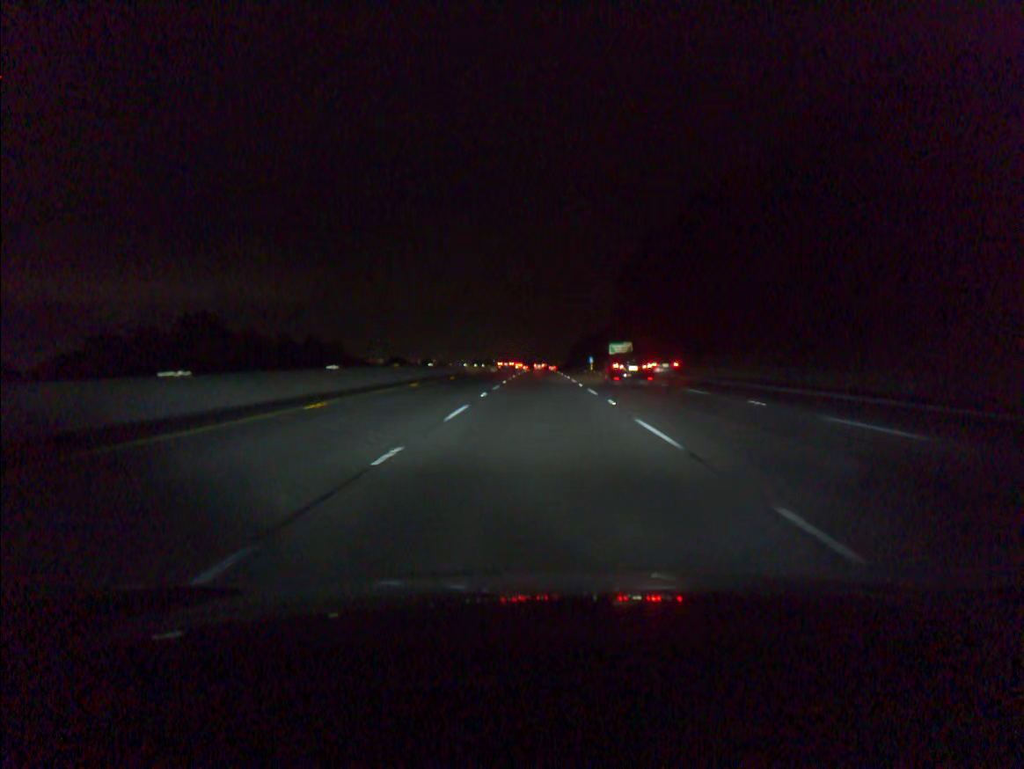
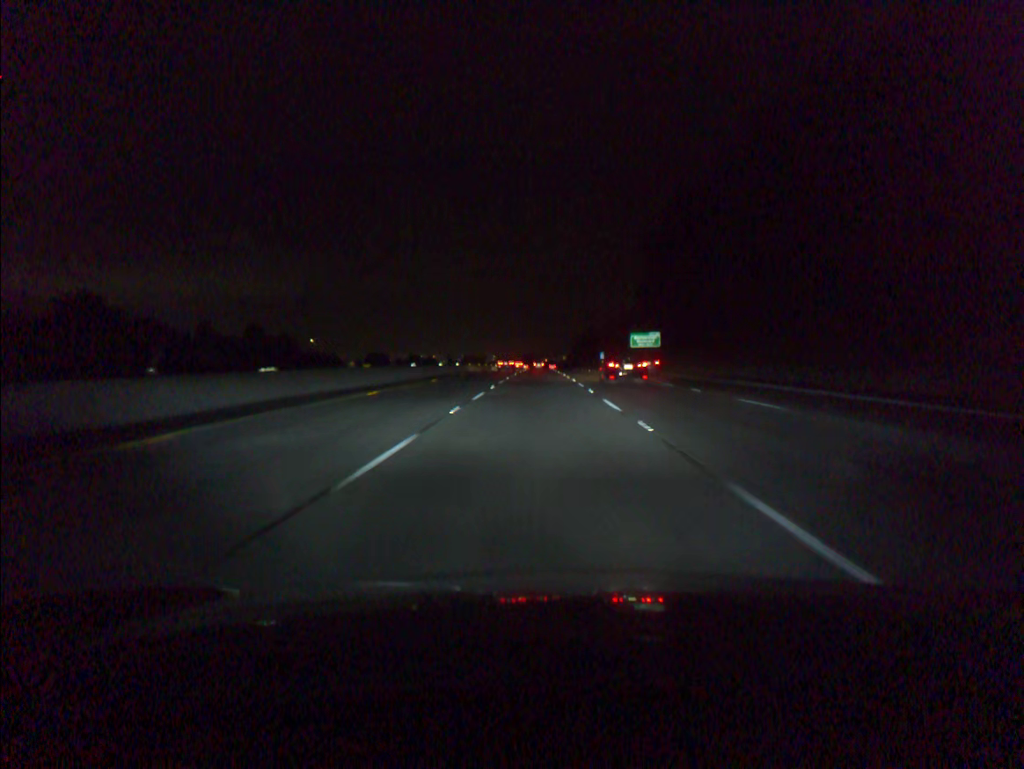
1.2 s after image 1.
(0.0, +37.0) m; 0°
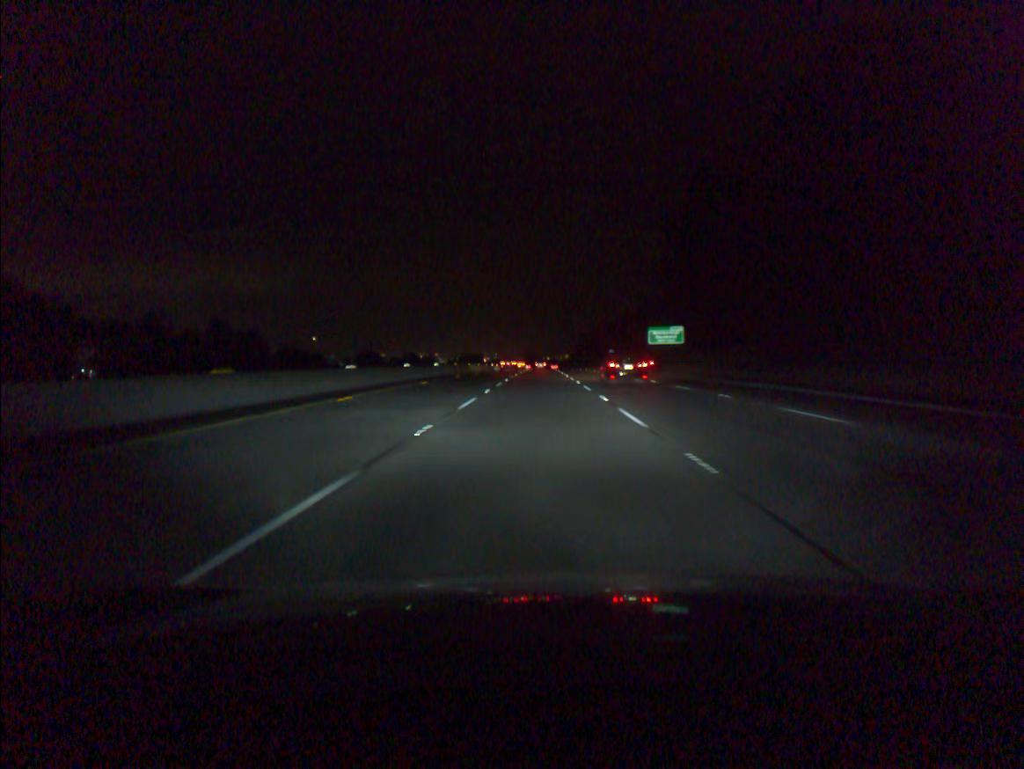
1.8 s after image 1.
(0.0, +18.5) m; 0°
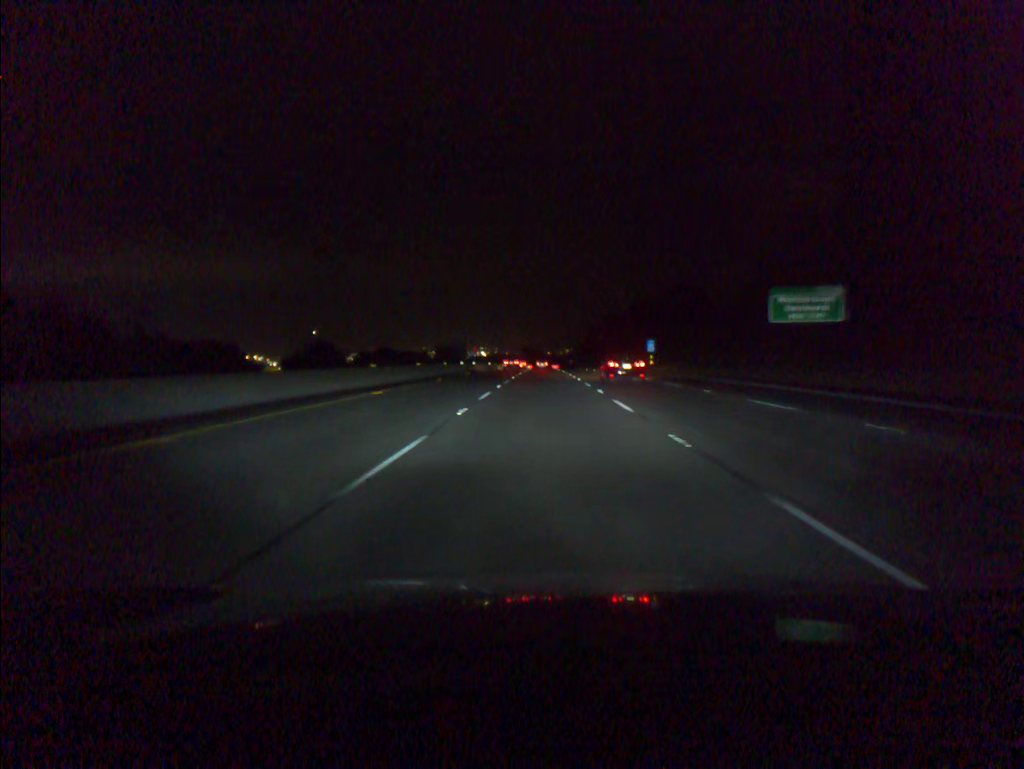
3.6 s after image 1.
(-0.2, +55.1) m; 0°
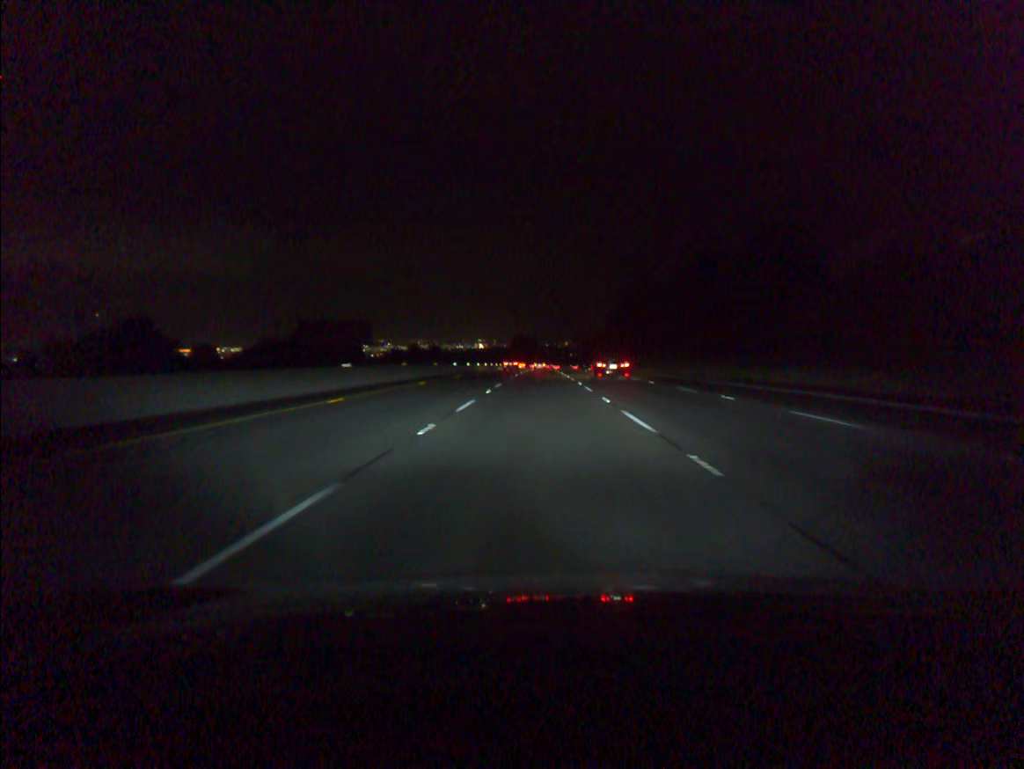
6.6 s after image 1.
(+0.3, +92.1) m; 0°
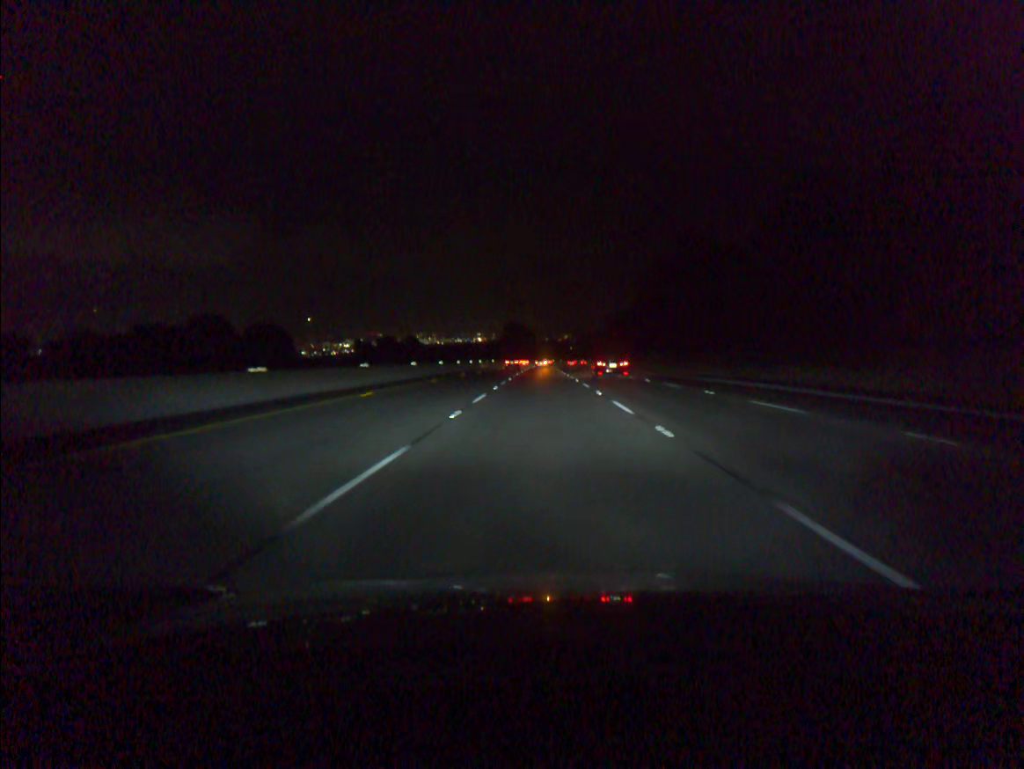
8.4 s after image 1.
(-0.1, +55.3) m; 0°
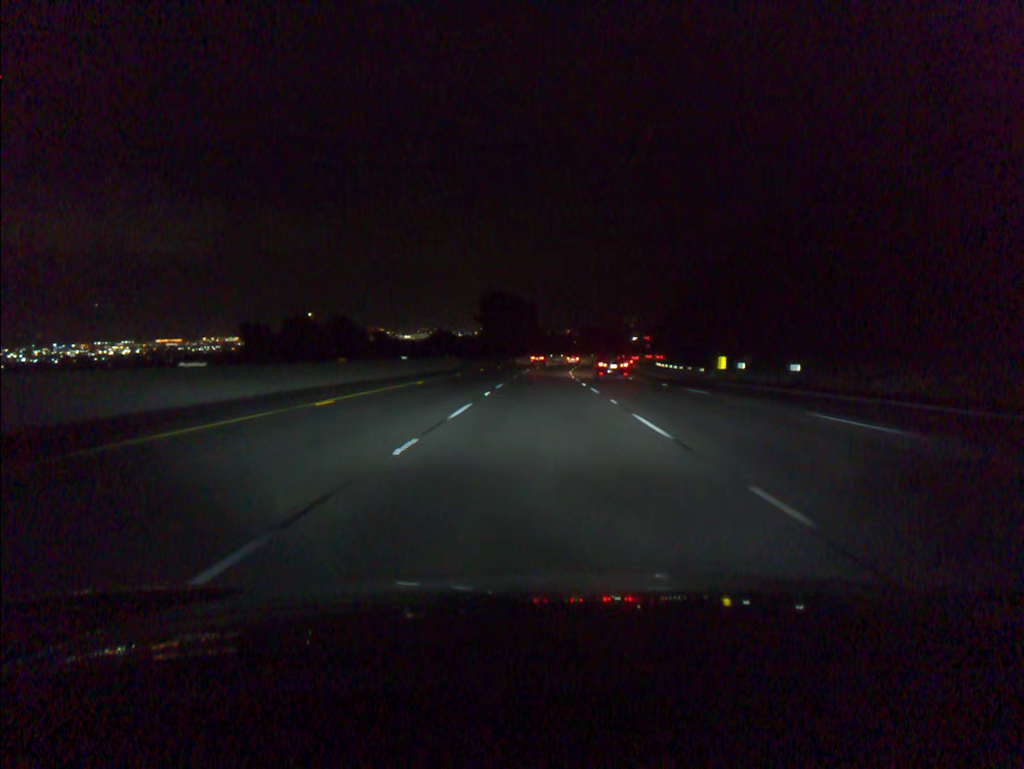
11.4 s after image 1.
(0.0, +92.5) m; 0°
